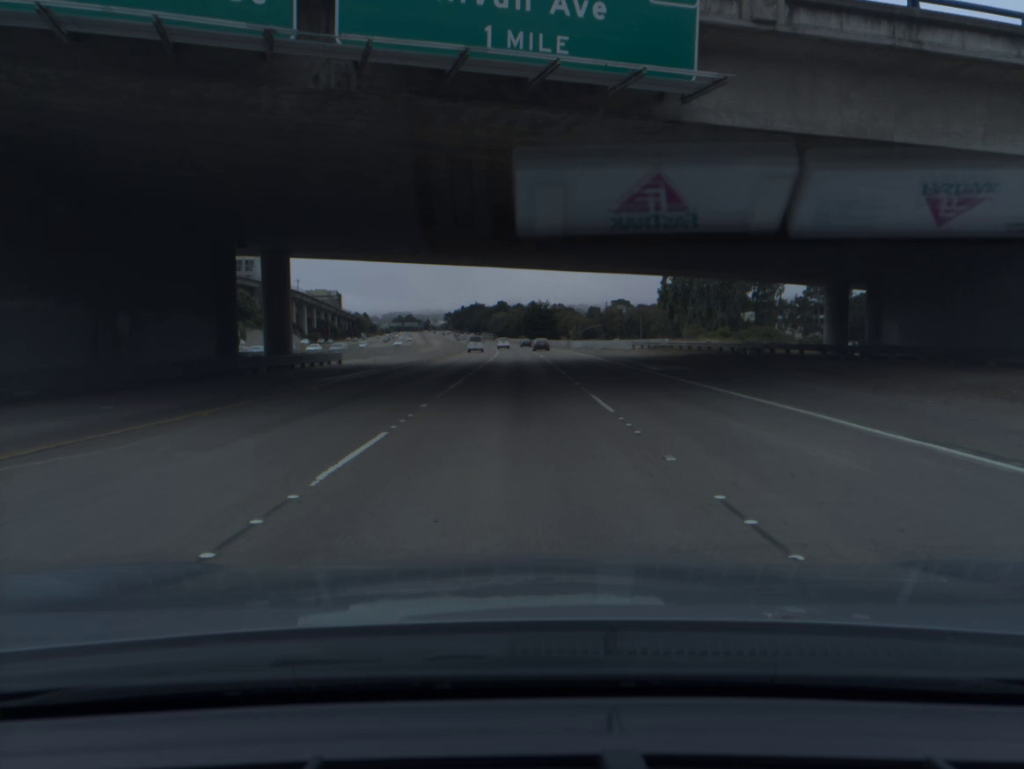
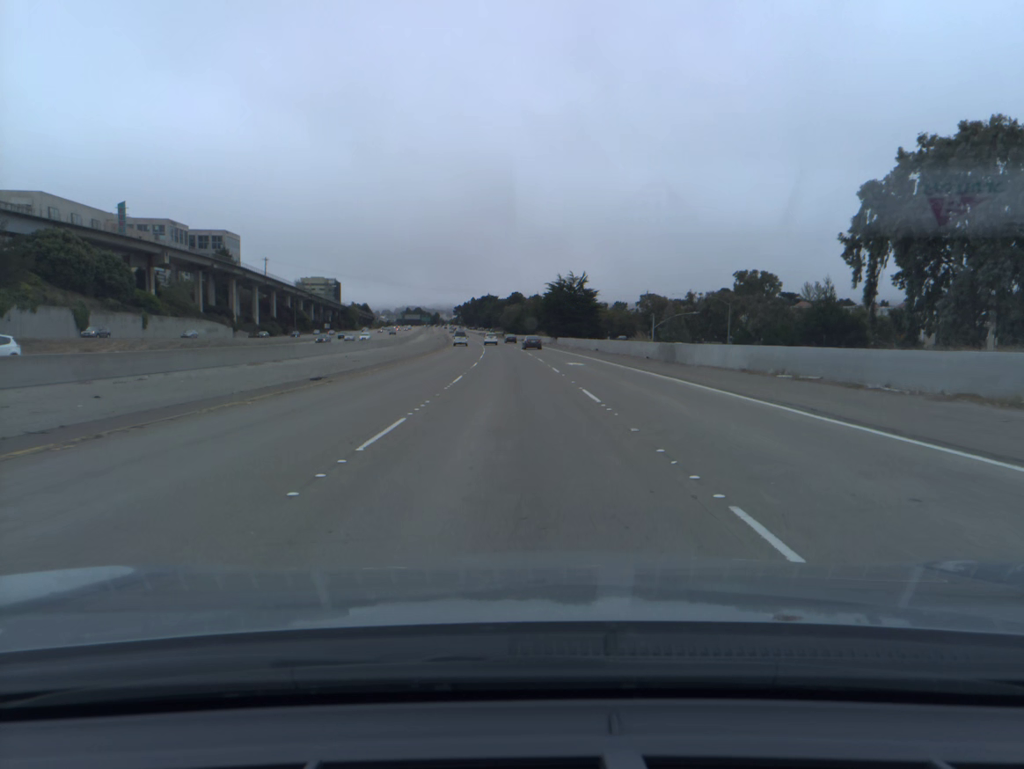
(-0.3, +69.6) m; -1°
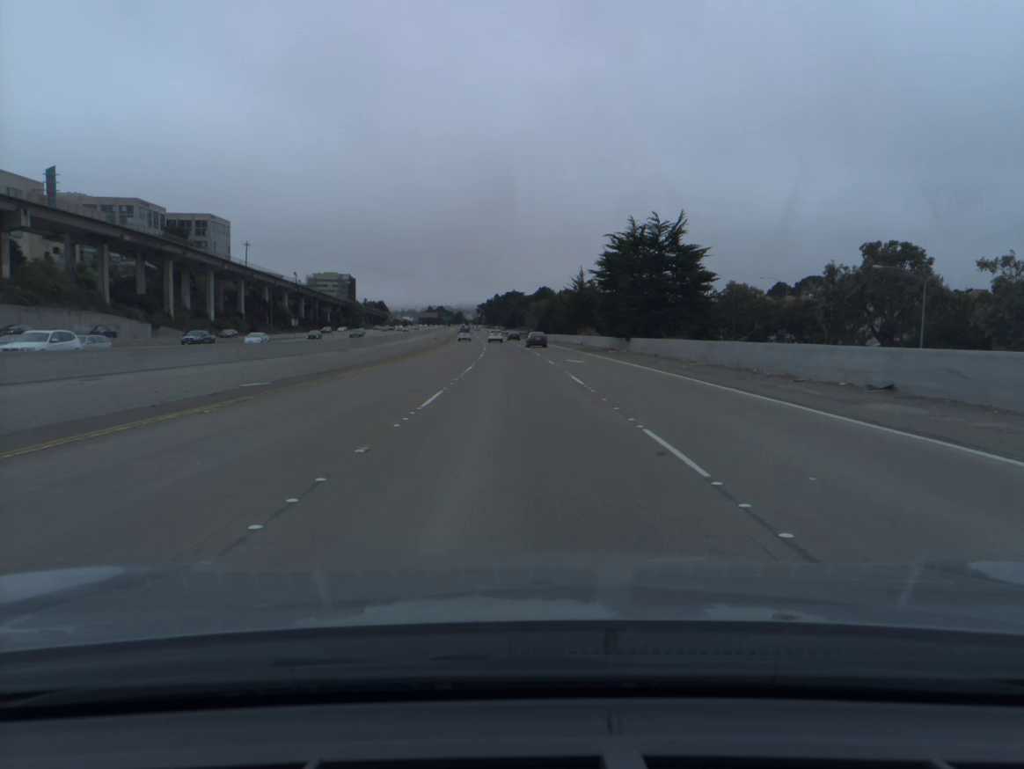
(-0.9, +53.1) m; -2°
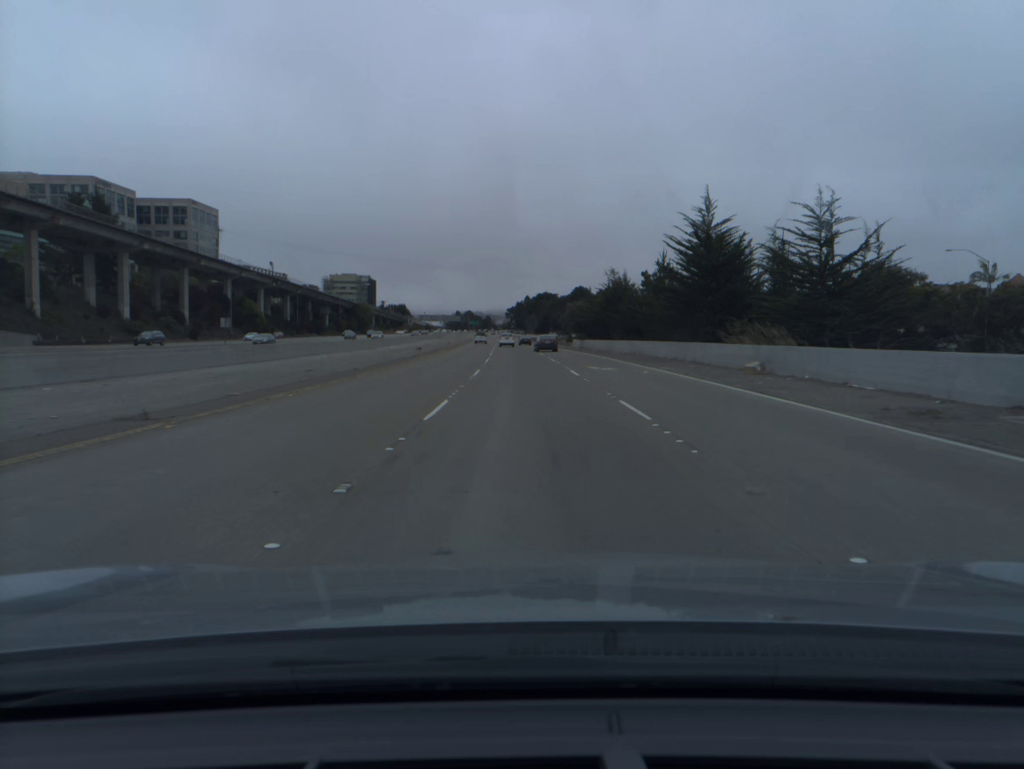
(-1.0, +53.0) m; -2°
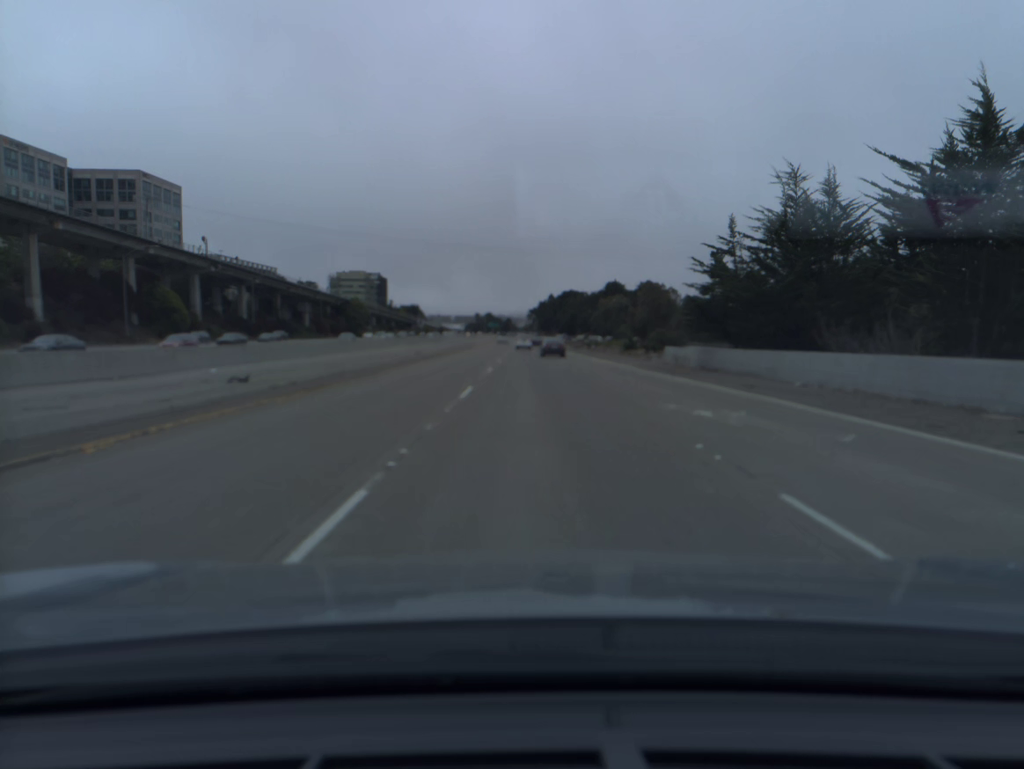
(-0.7, +53.0) m; -2°
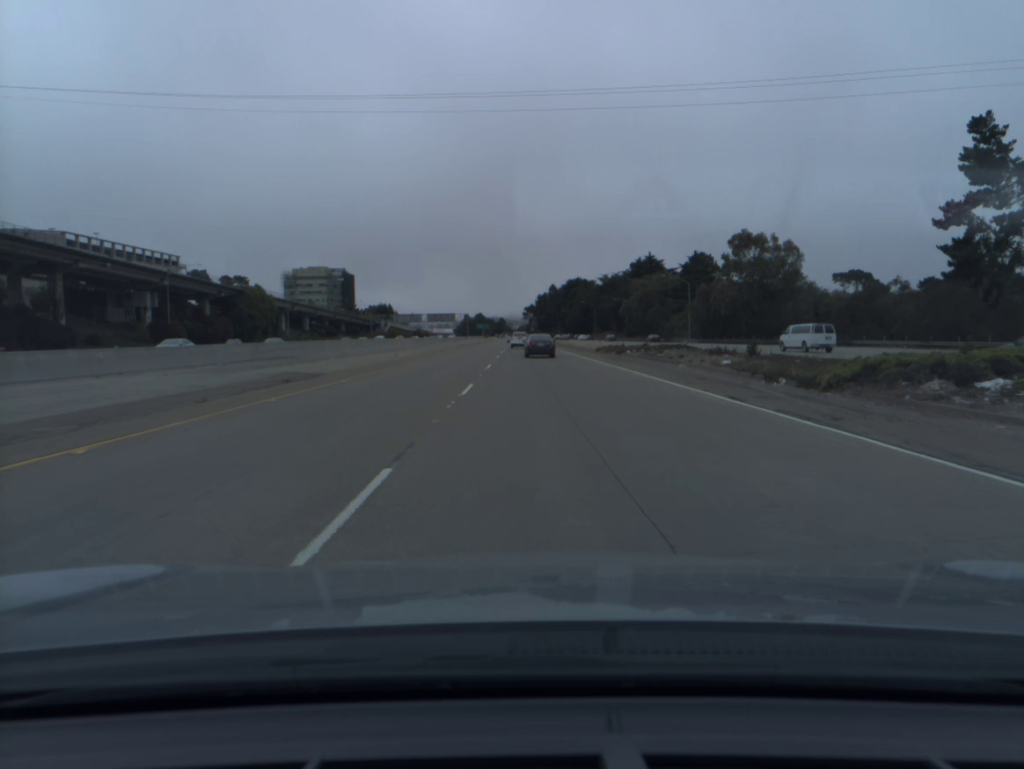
(-0.1, +87.9) m; 0°
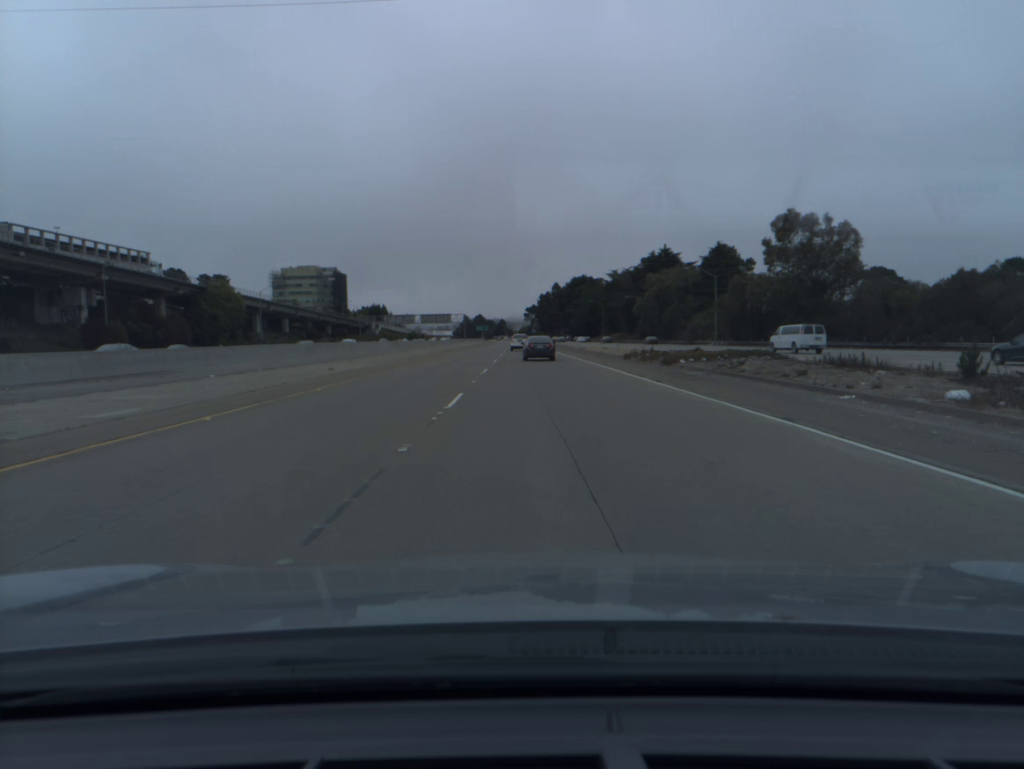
(0.0, +17.5) m; 0°
